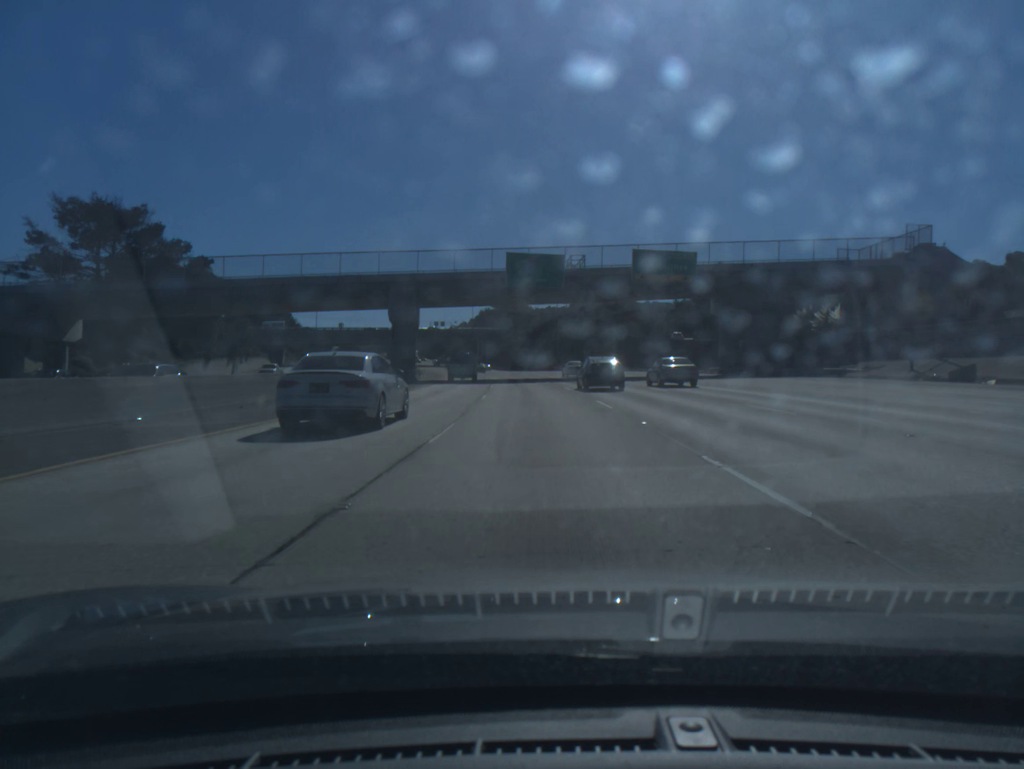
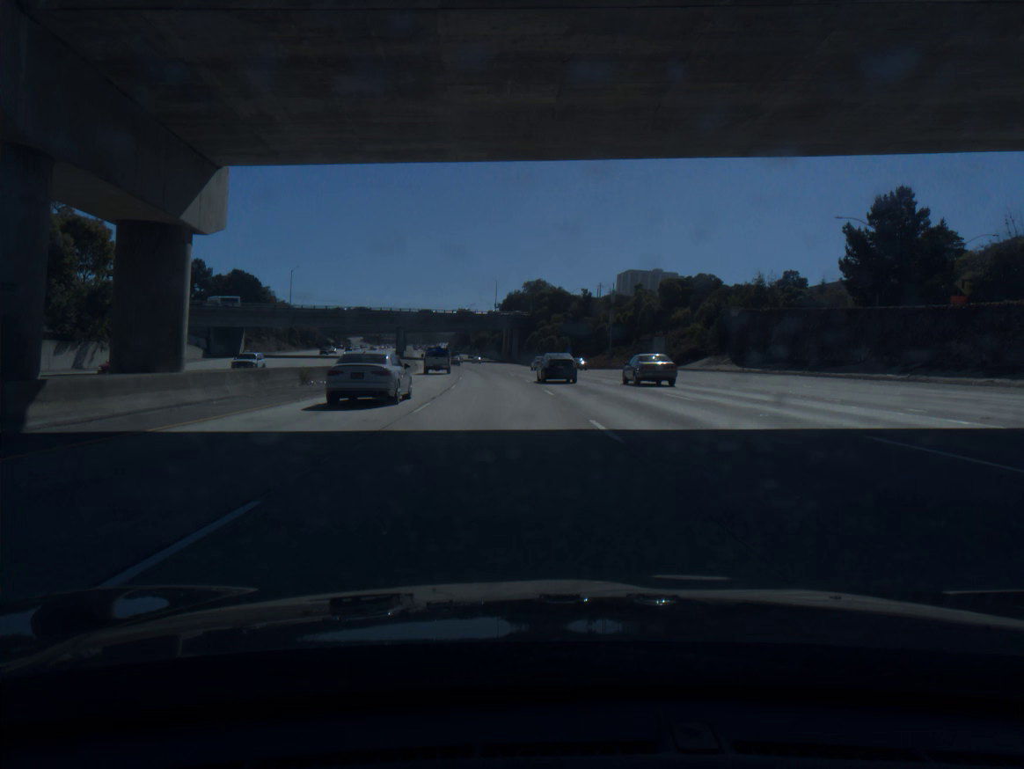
(-1.0, +53.0) m; -2°
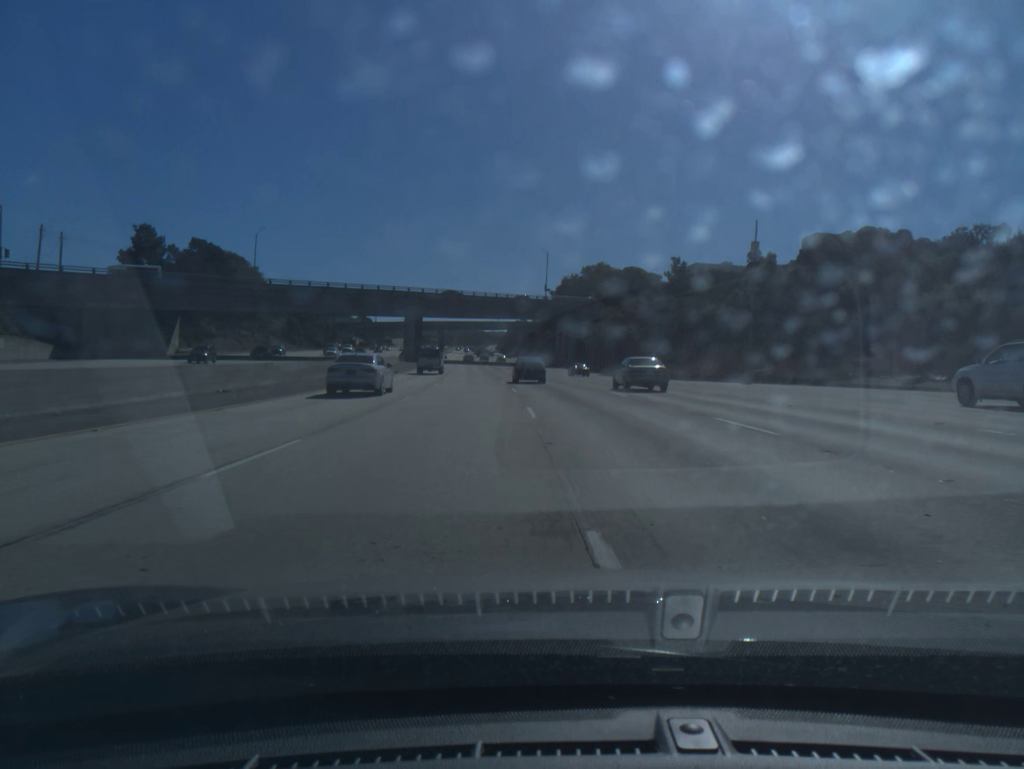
(-2.1, +53.1) m; -4°
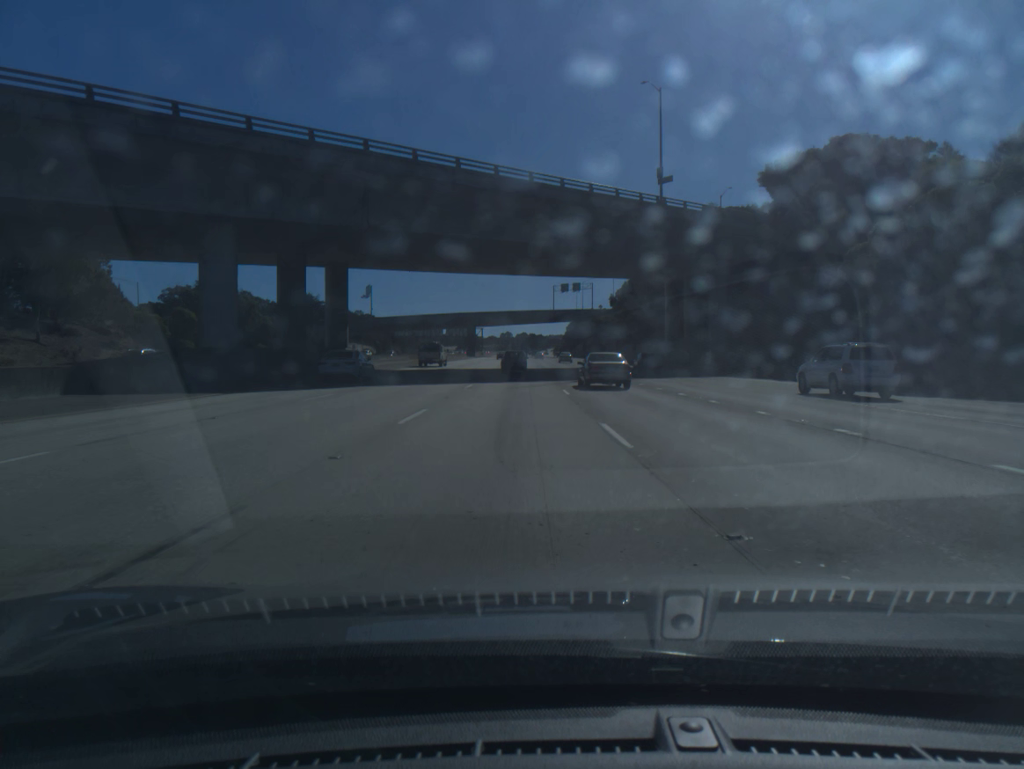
(-3.6, +89.5) m; -4°
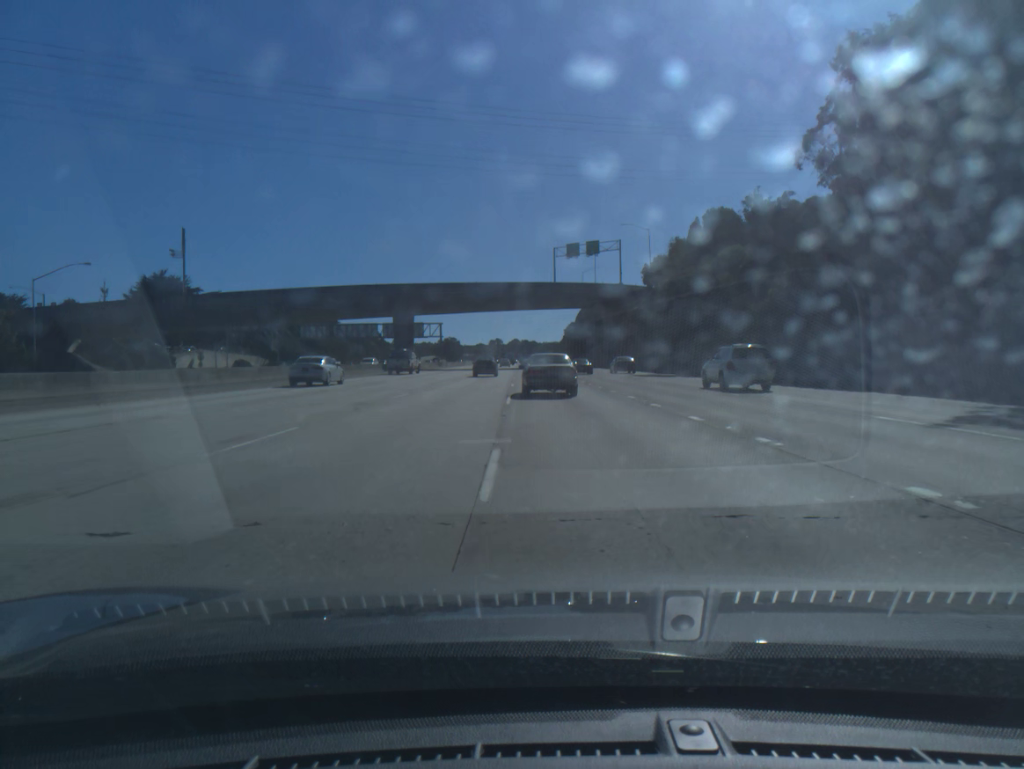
(-0.1, +91.7) m; 0°
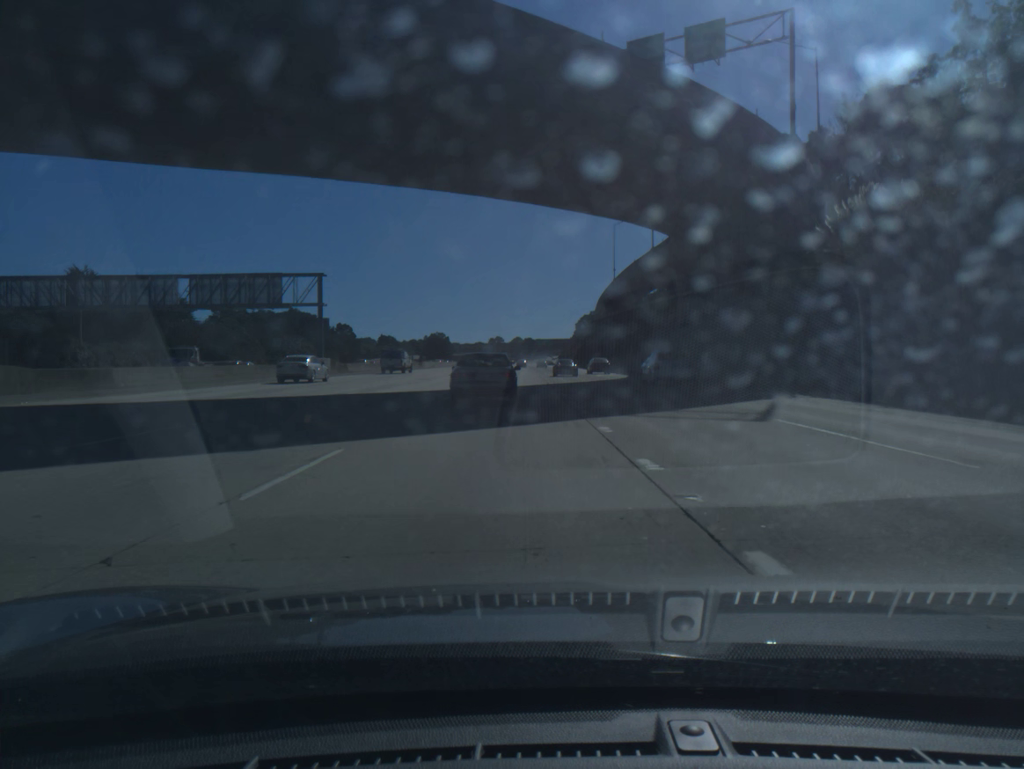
(-0.3, +87.7) m; 0°
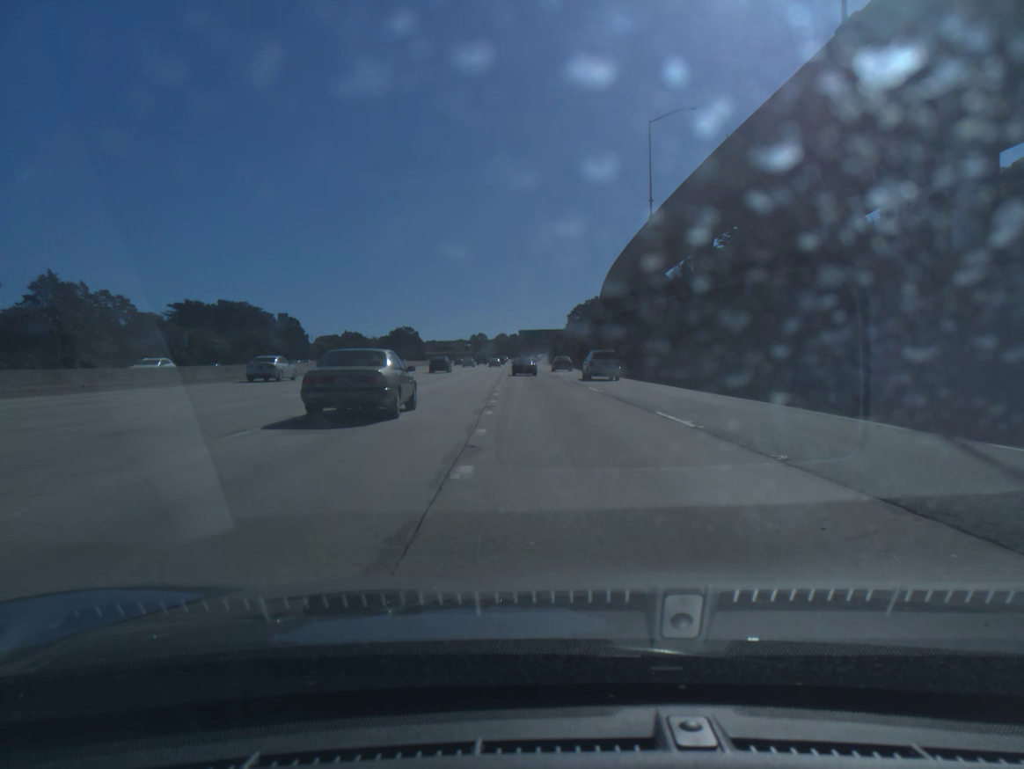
(+0.6, +68.1) m; +1°
